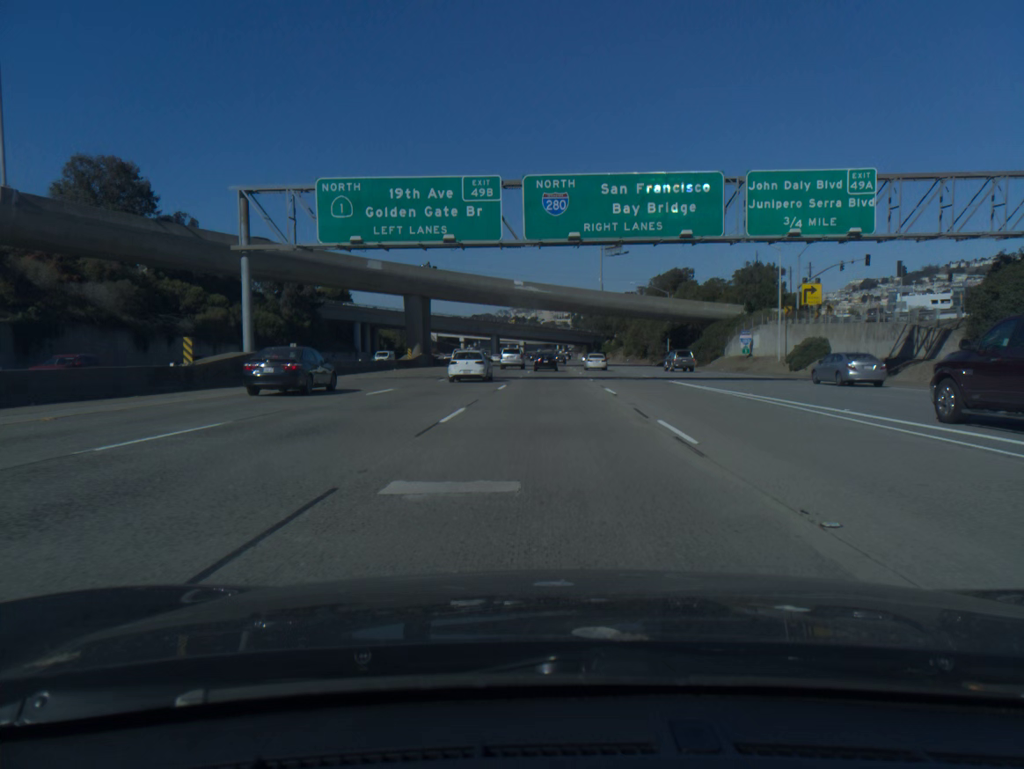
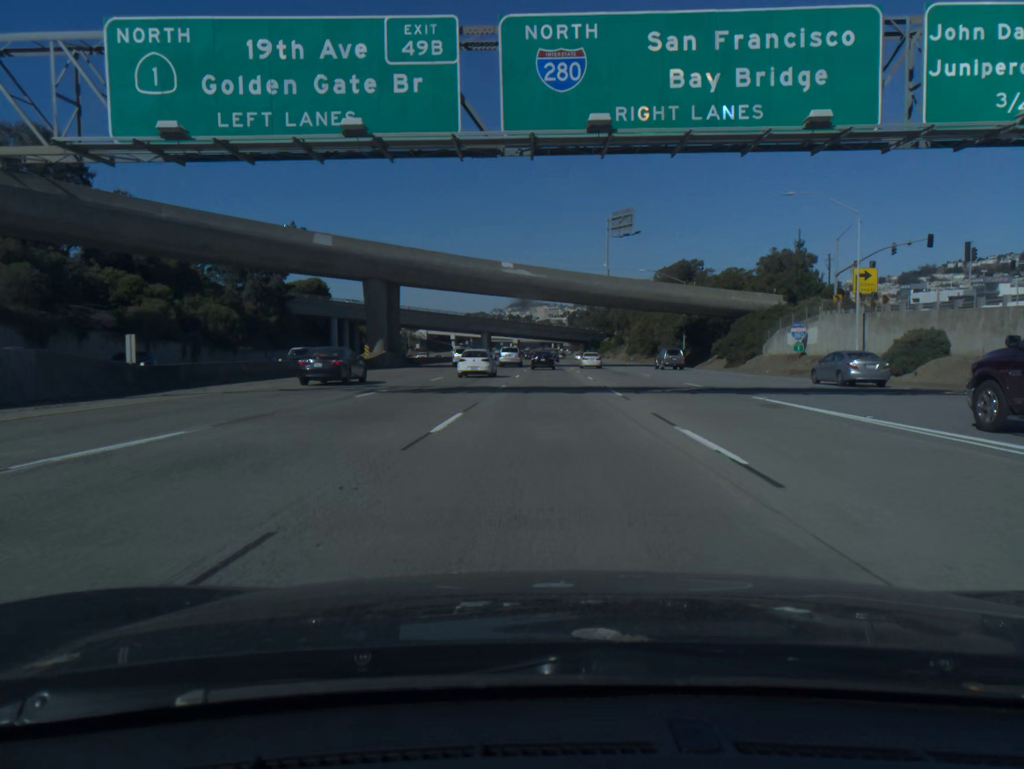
(0.0, +16.1) m; 0°
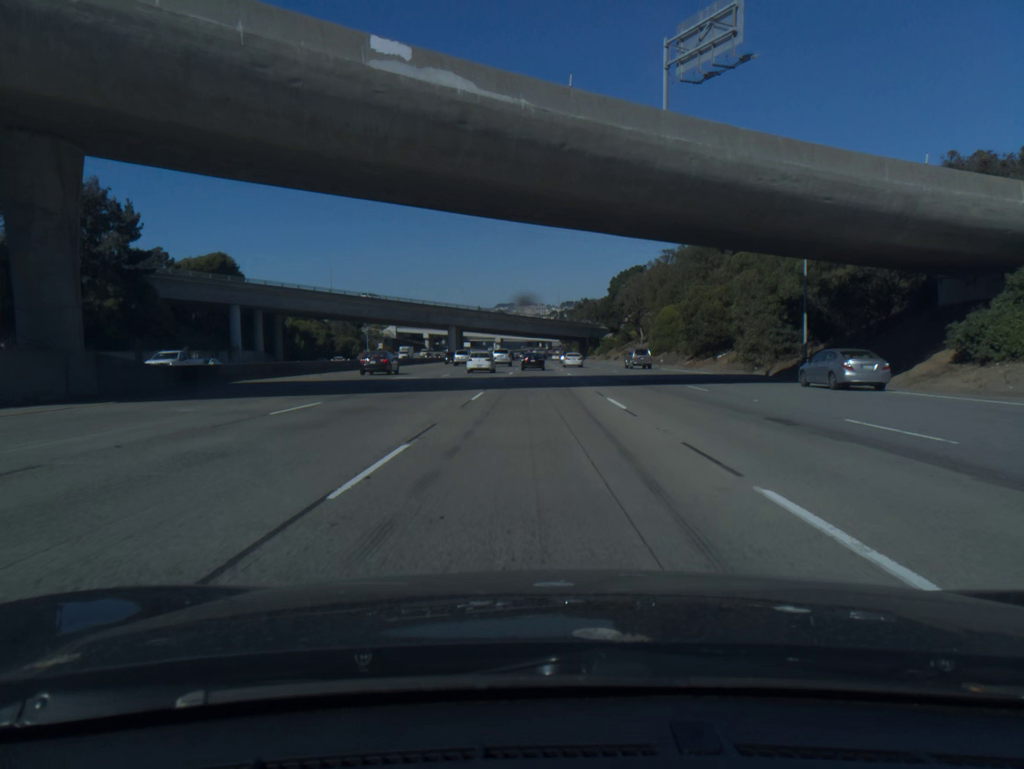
(+0.5, +48.5) m; +1°
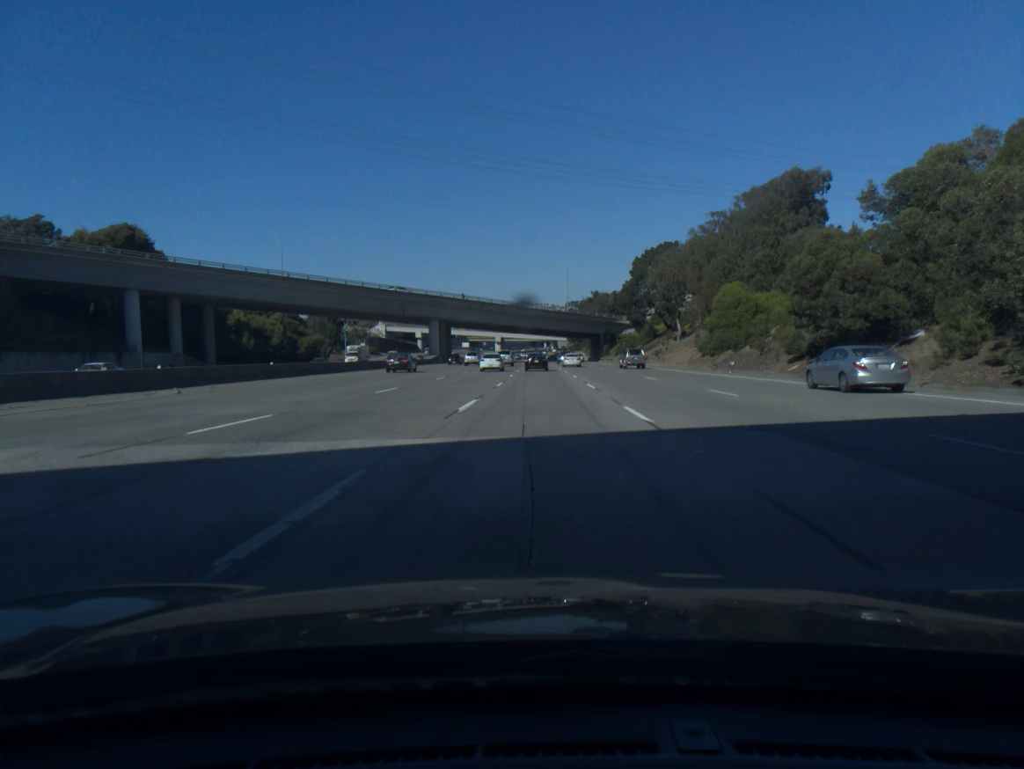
(-0.1, +32.6) m; 0°
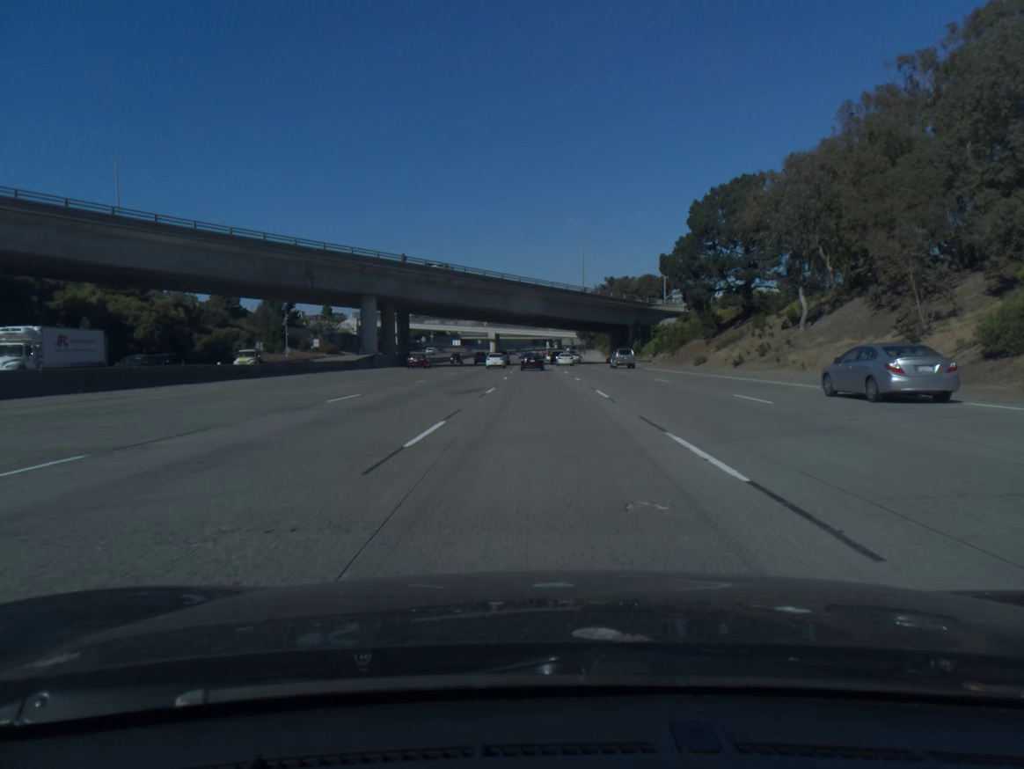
(-0.1, +49.1) m; 0°
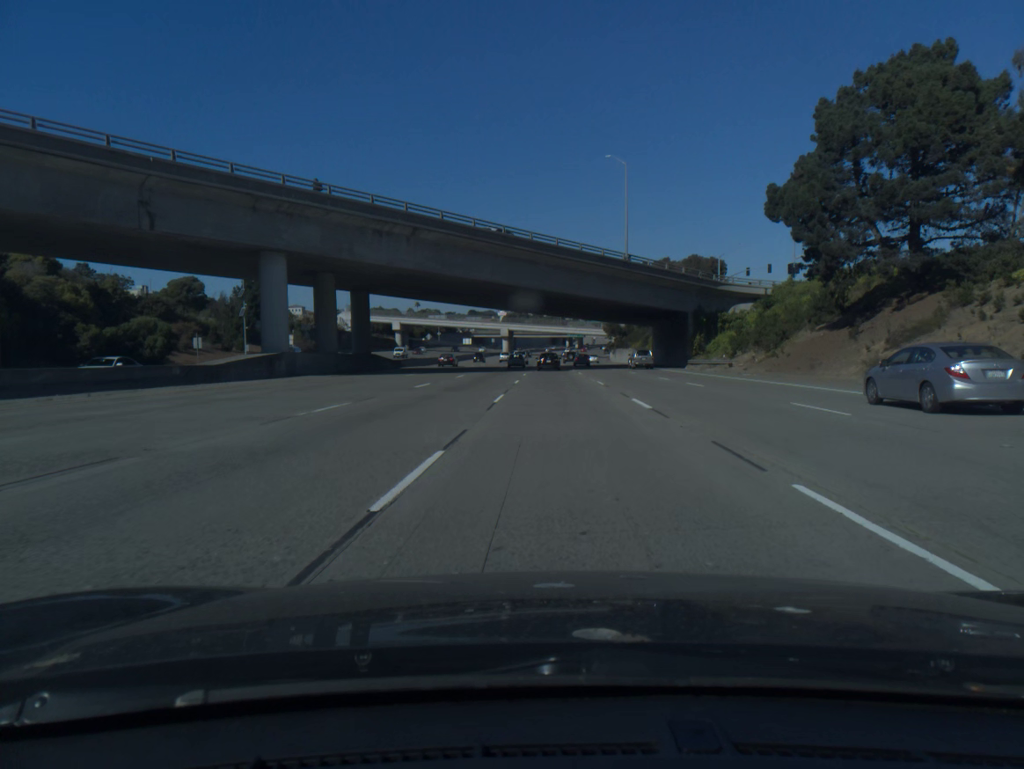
(-0.4, +32.8) m; -1°
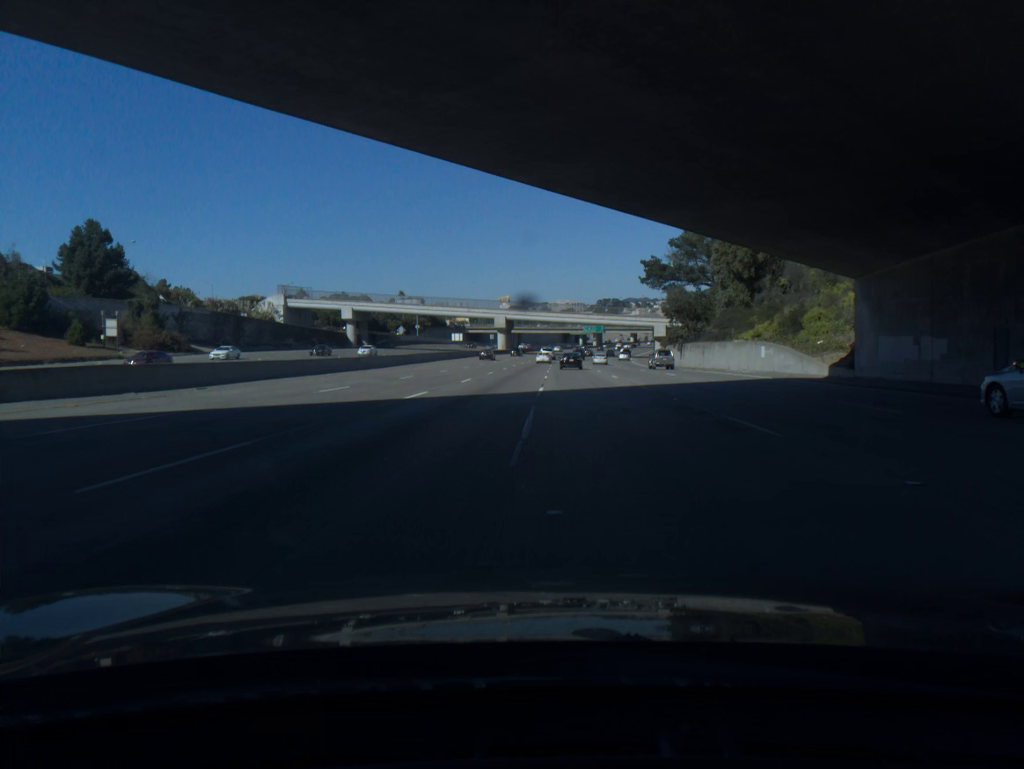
(-0.7, +66.0) m; -1°
